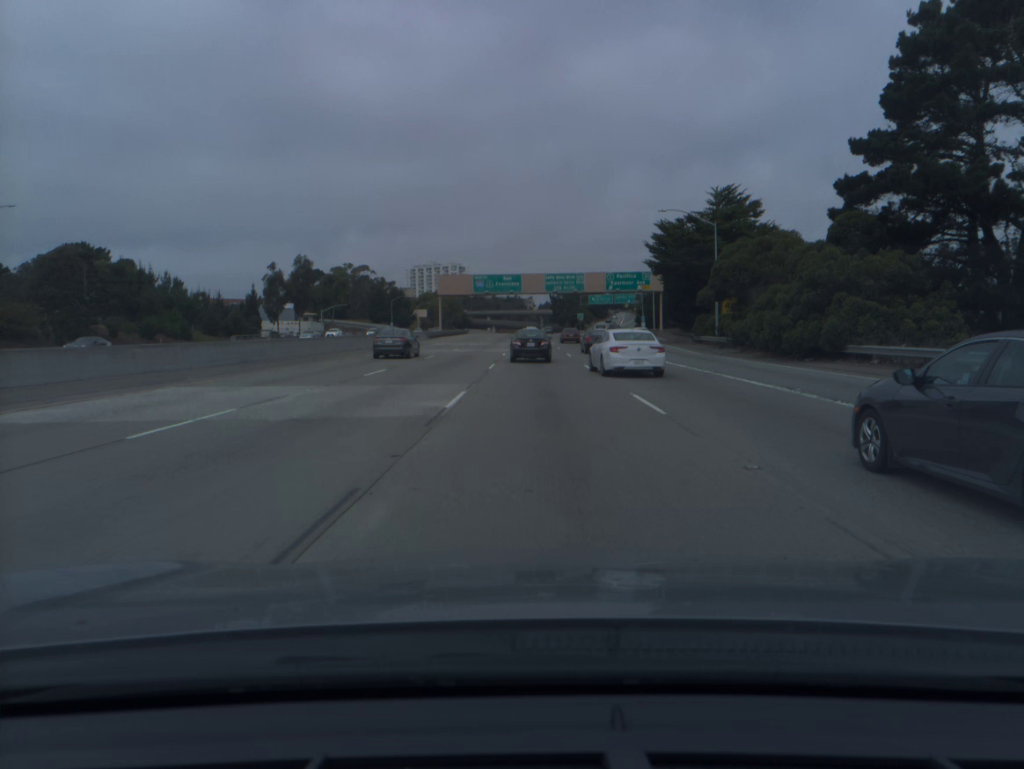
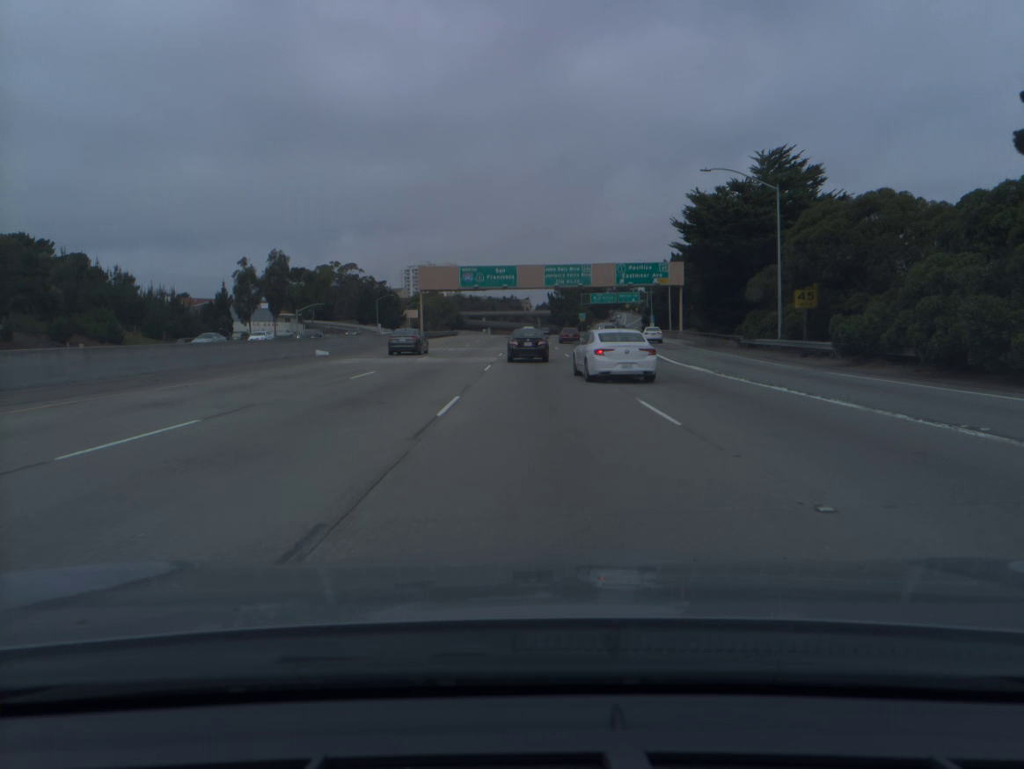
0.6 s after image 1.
(0.0, +16.0) m; 0°
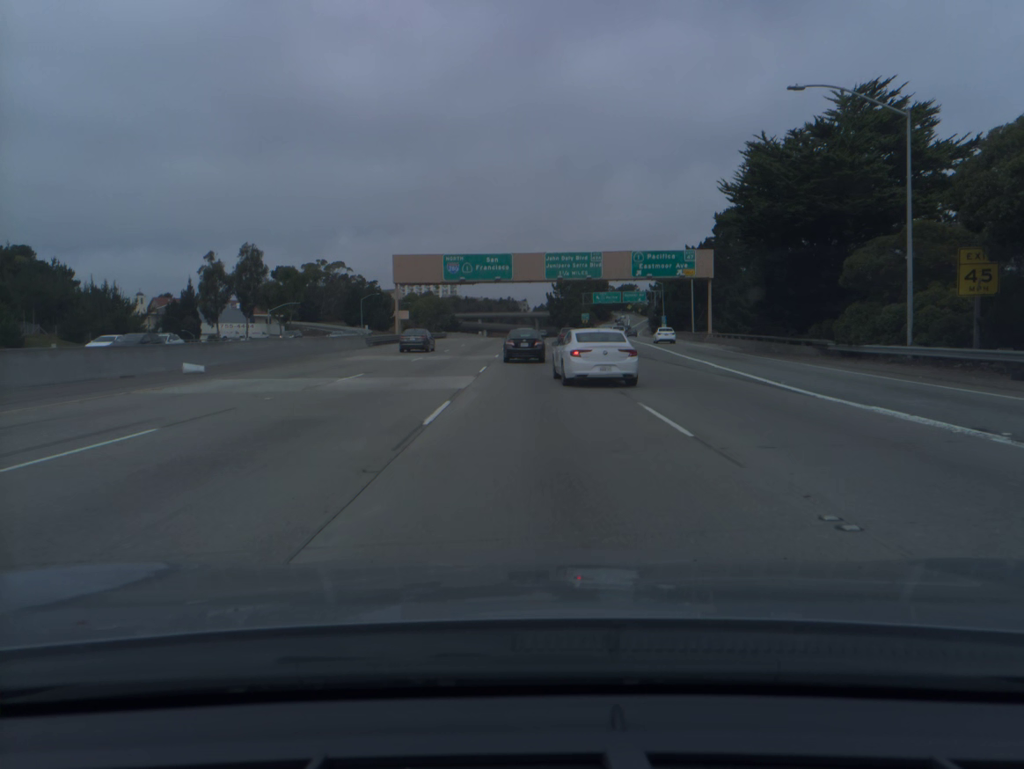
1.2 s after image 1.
(0.0, +15.8) m; 0°
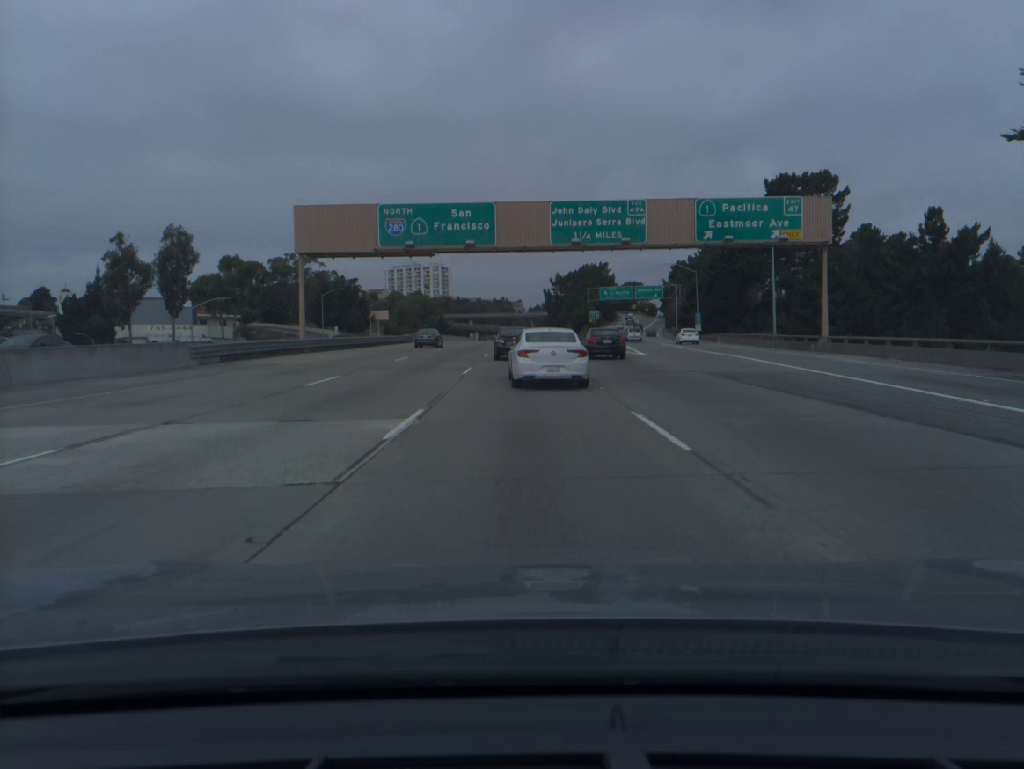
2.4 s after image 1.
(+0.2, +30.9) m; +1°
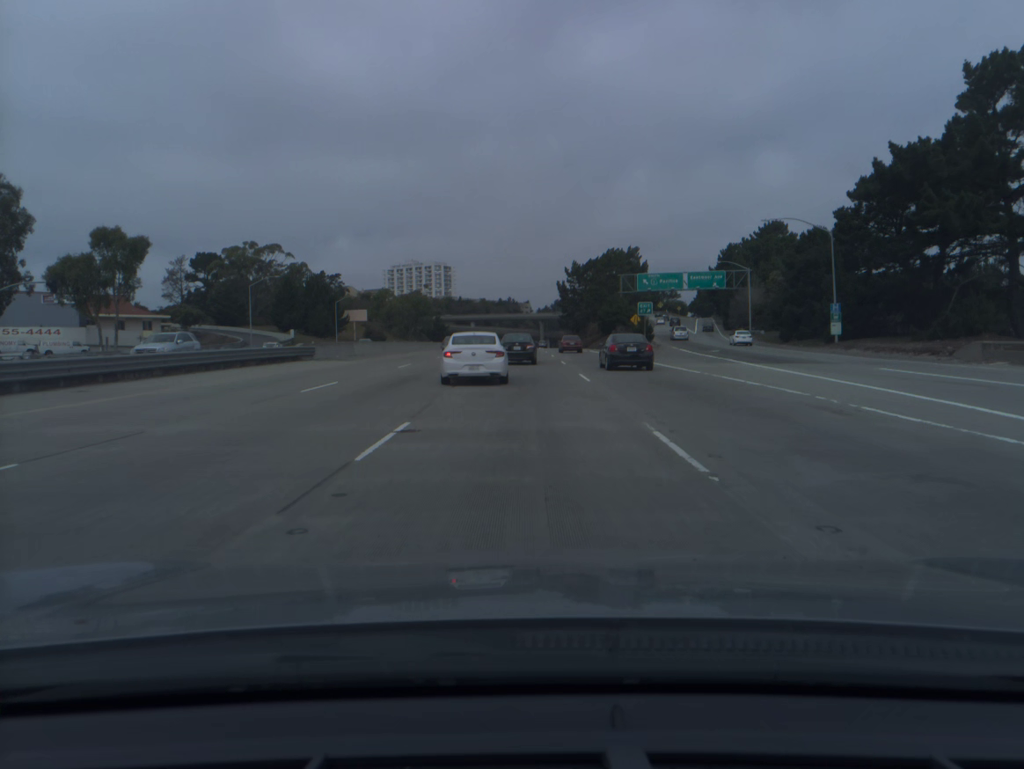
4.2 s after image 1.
(-0.2, +45.1) m; -1°
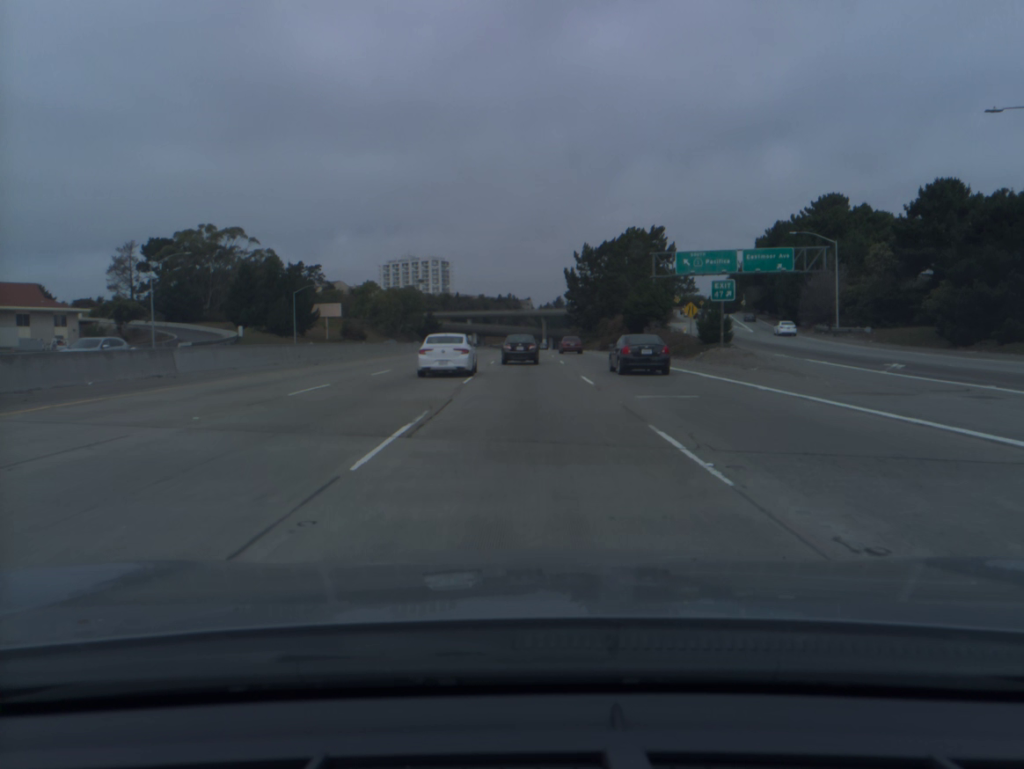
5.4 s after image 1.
(-0.1, +29.9) m; 0°
